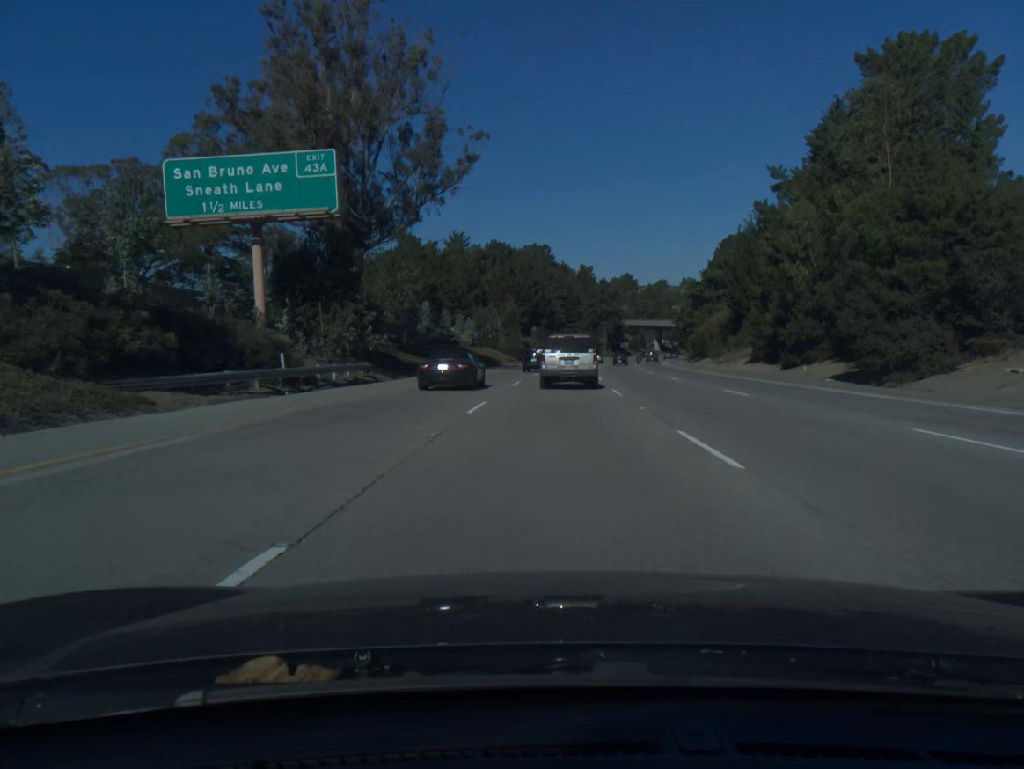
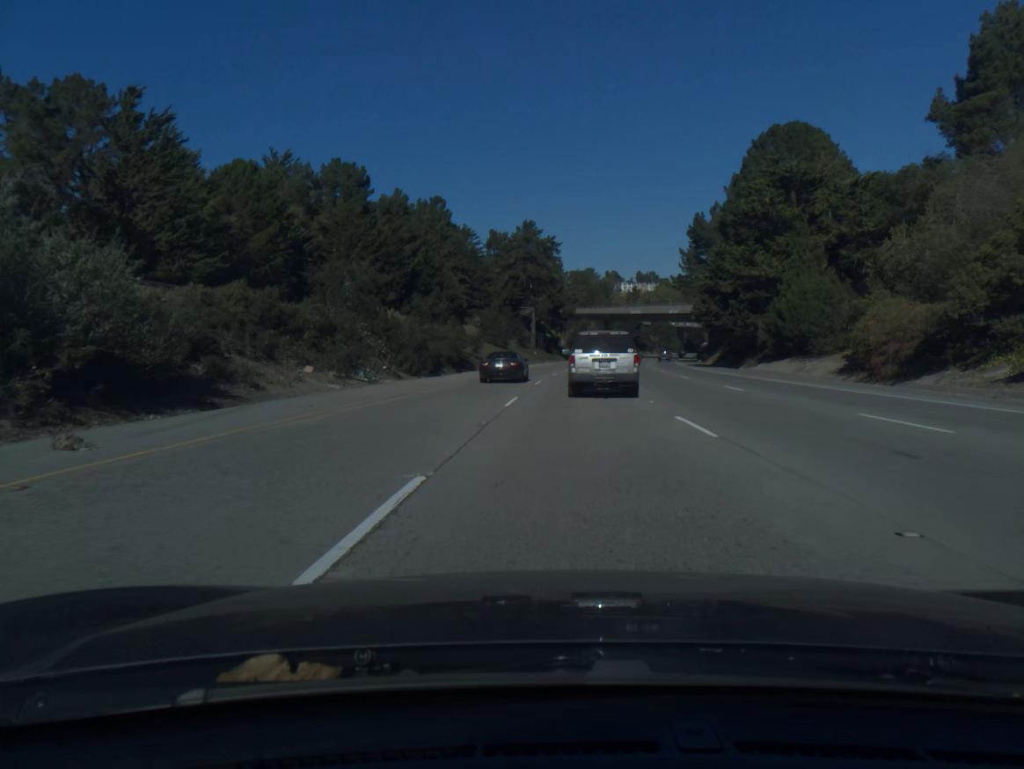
(+5.7, +99.1) m; +6°
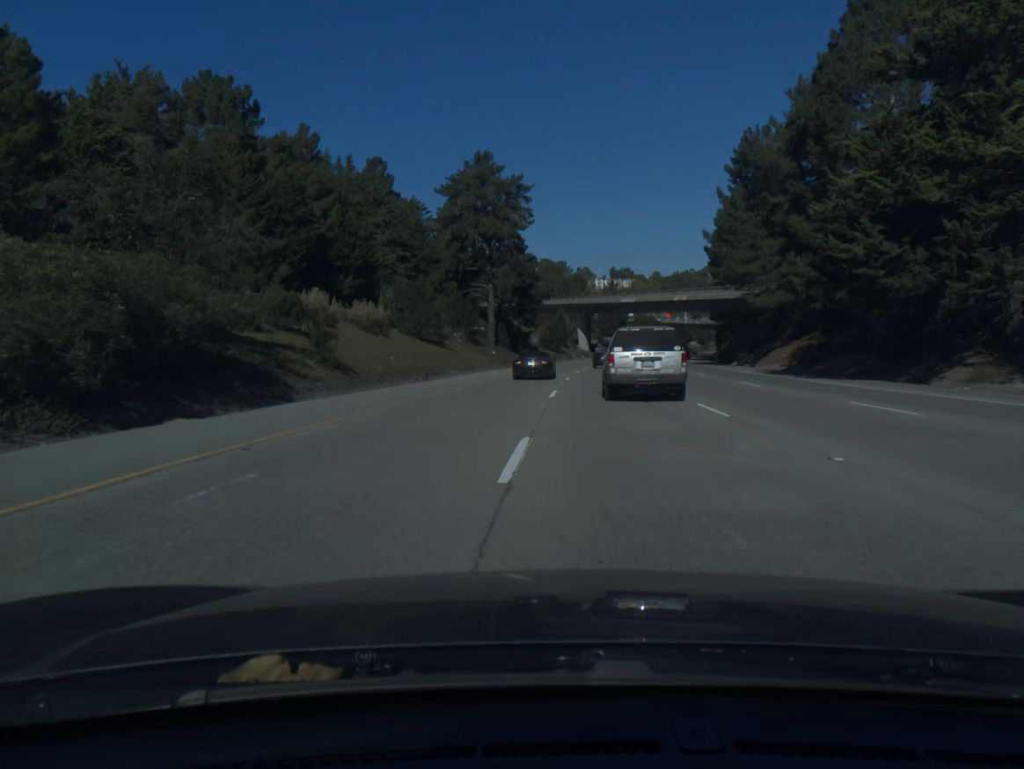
(+0.7, +40.4) m; +2°
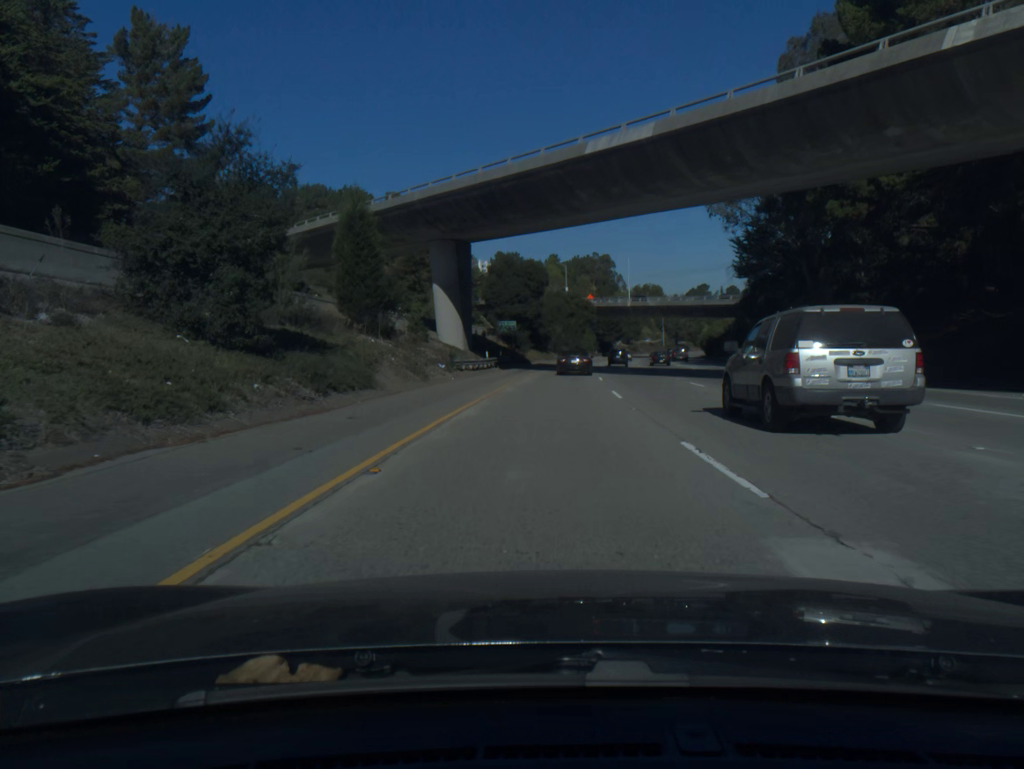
(+6.6, +102.6) m; +8°
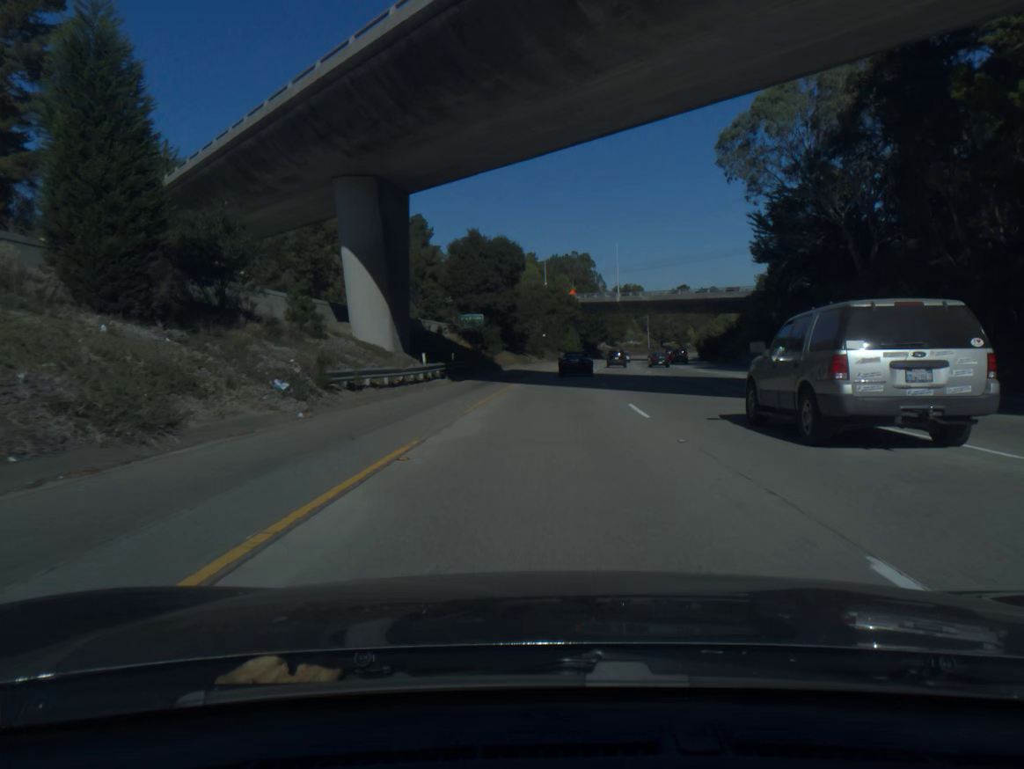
(+0.3, +20.8) m; +2°
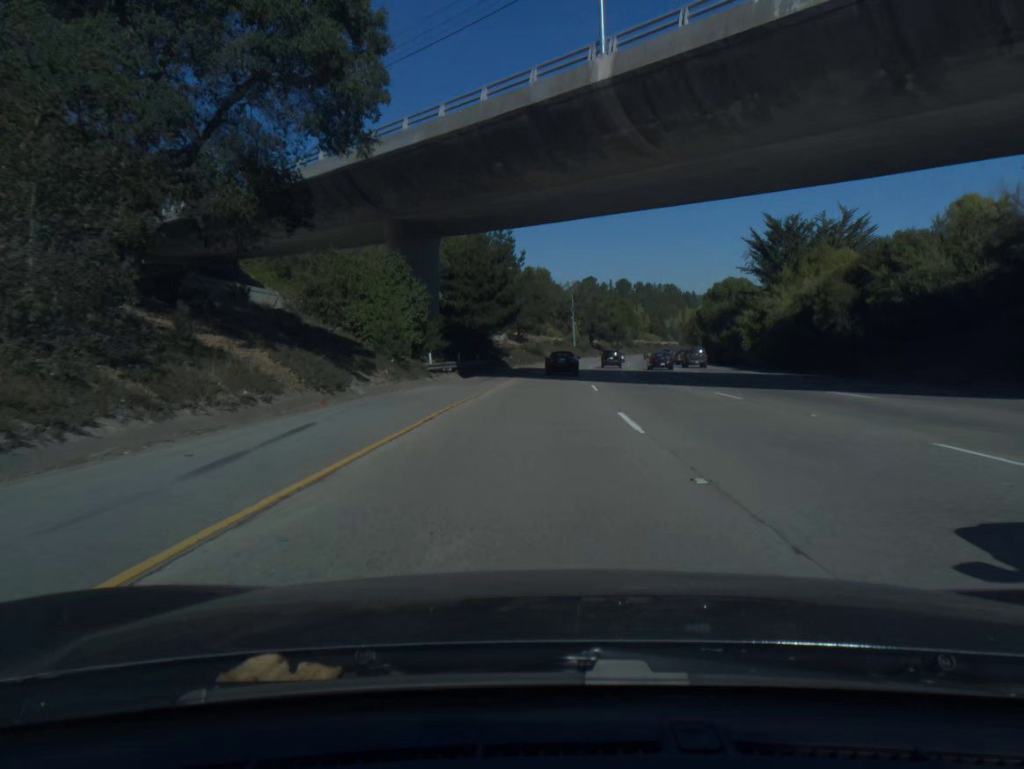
(+7.4, +105.3) m; +8°
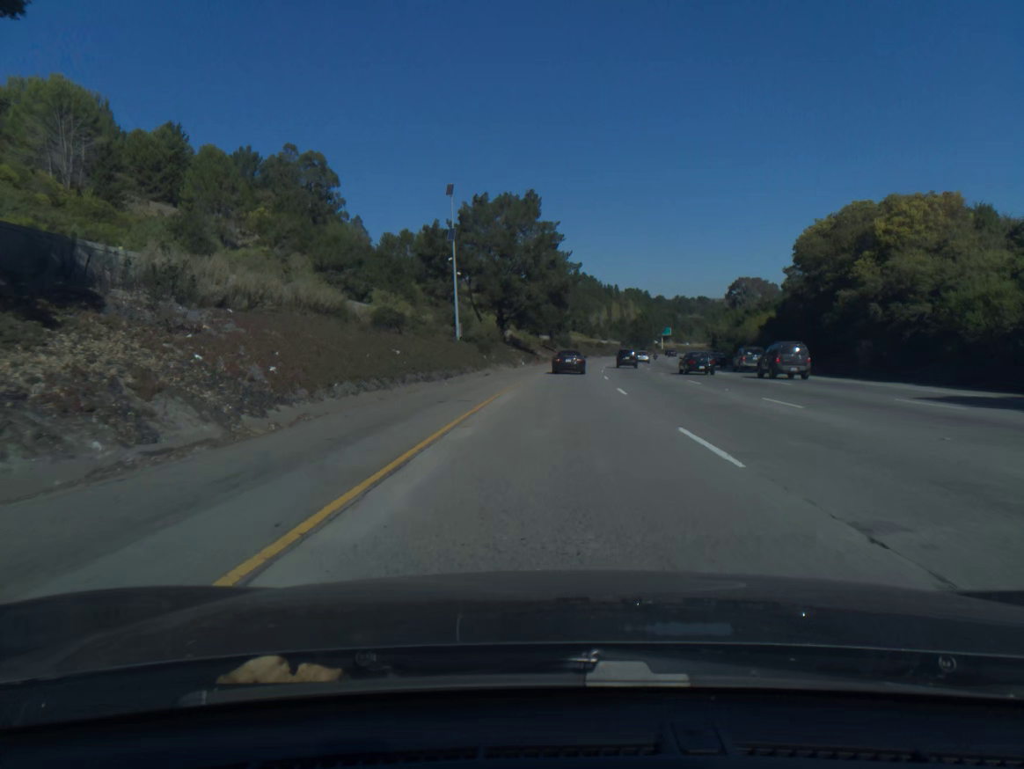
(+6.1, +105.8) m; +7°
